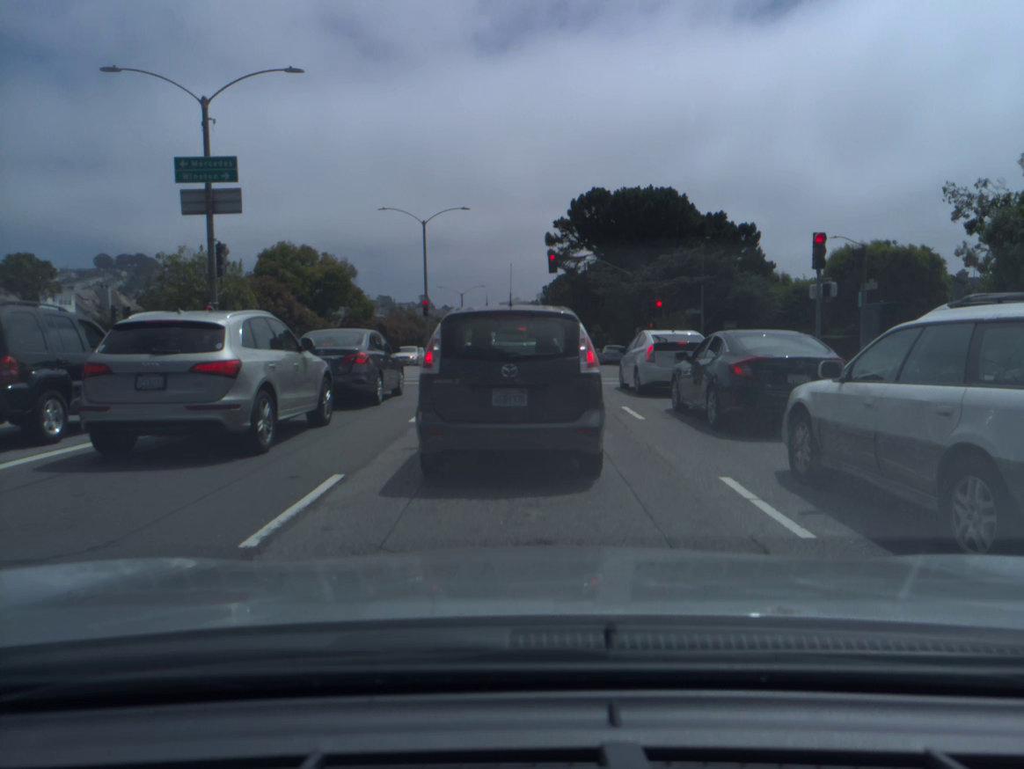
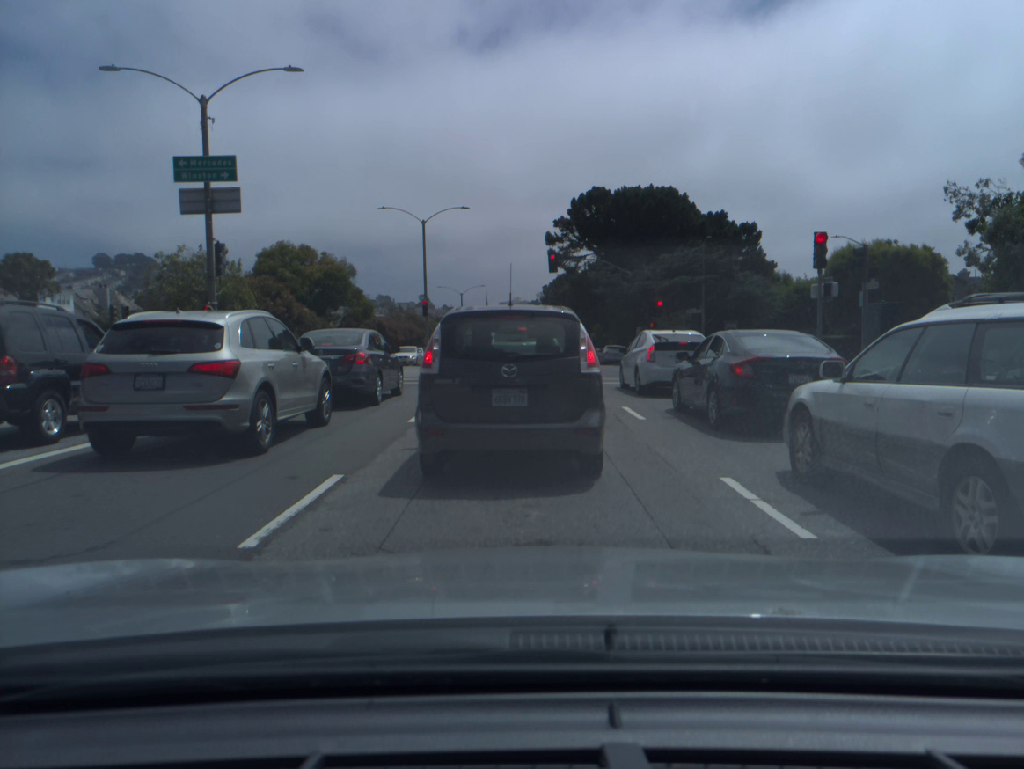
(0.0, 0.0) m; 0°
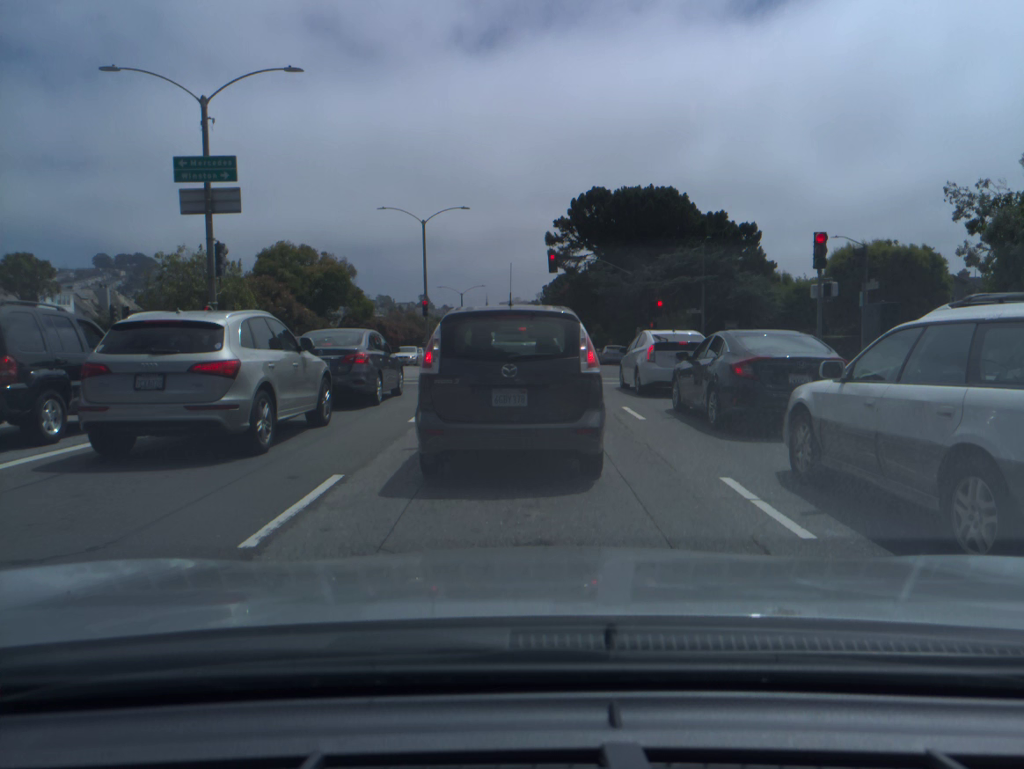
(0.0, 0.0) m; 0°
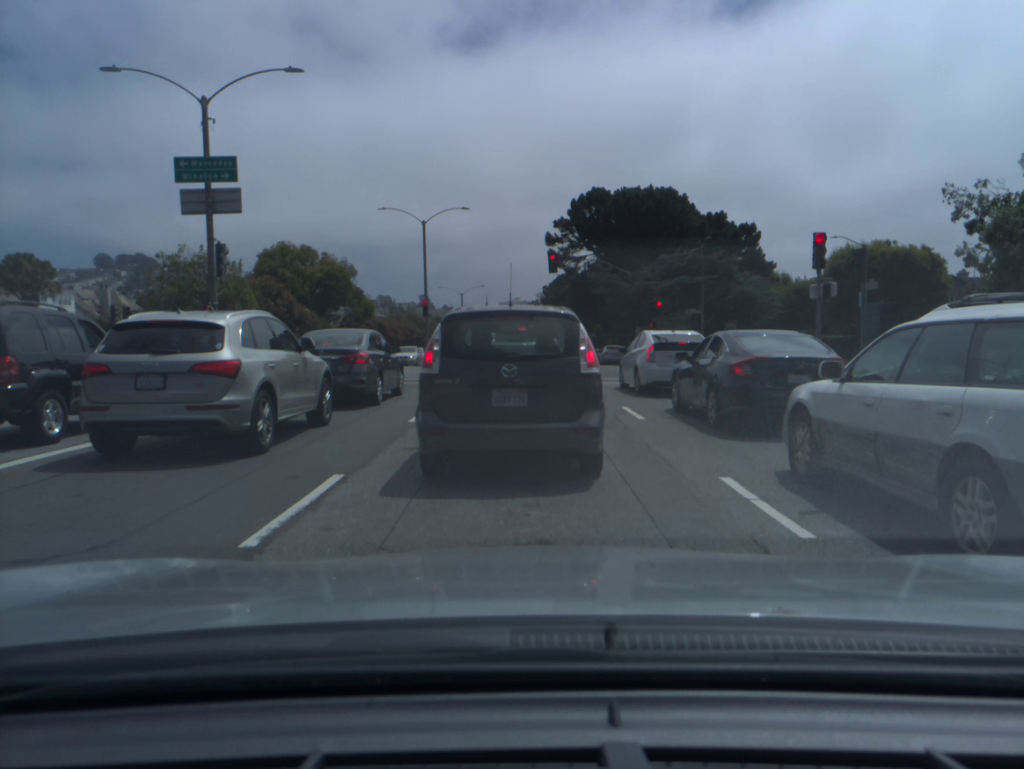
(0.0, 0.0) m; 0°
